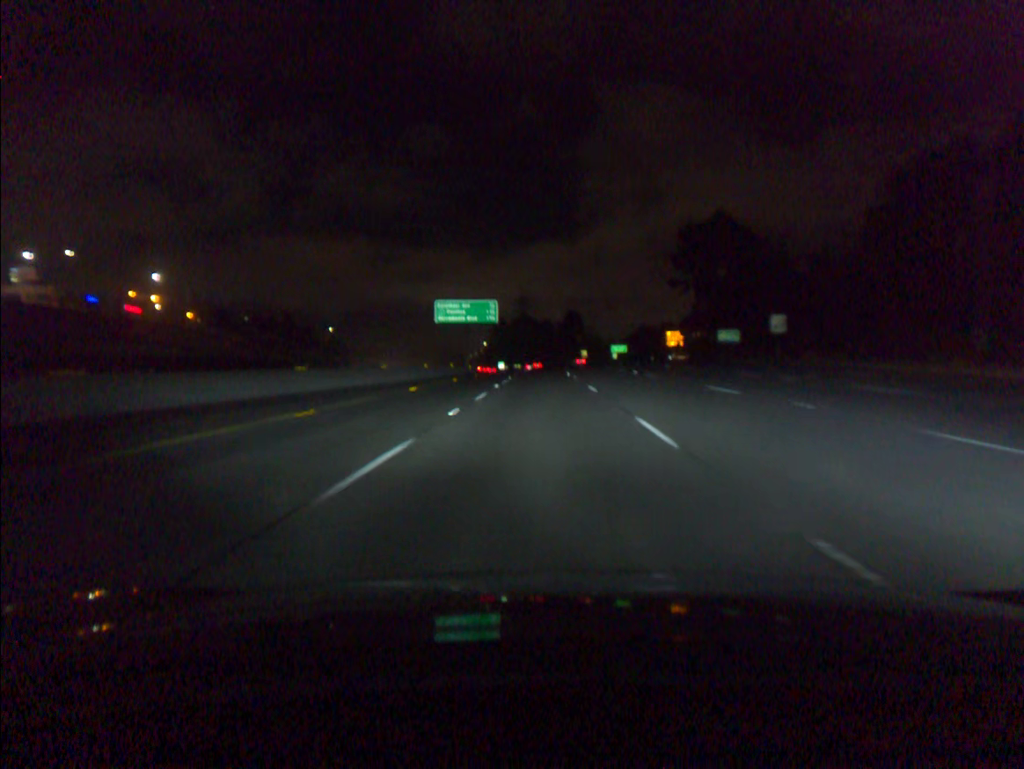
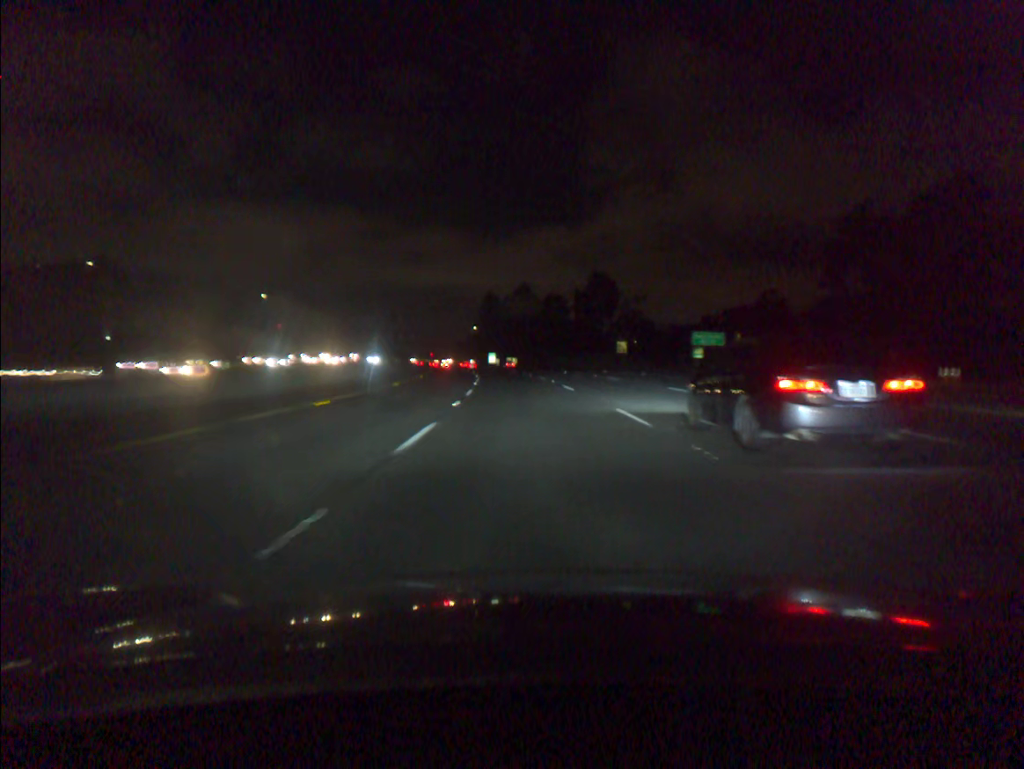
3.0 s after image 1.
(+0.4, +84.3) m; 0°
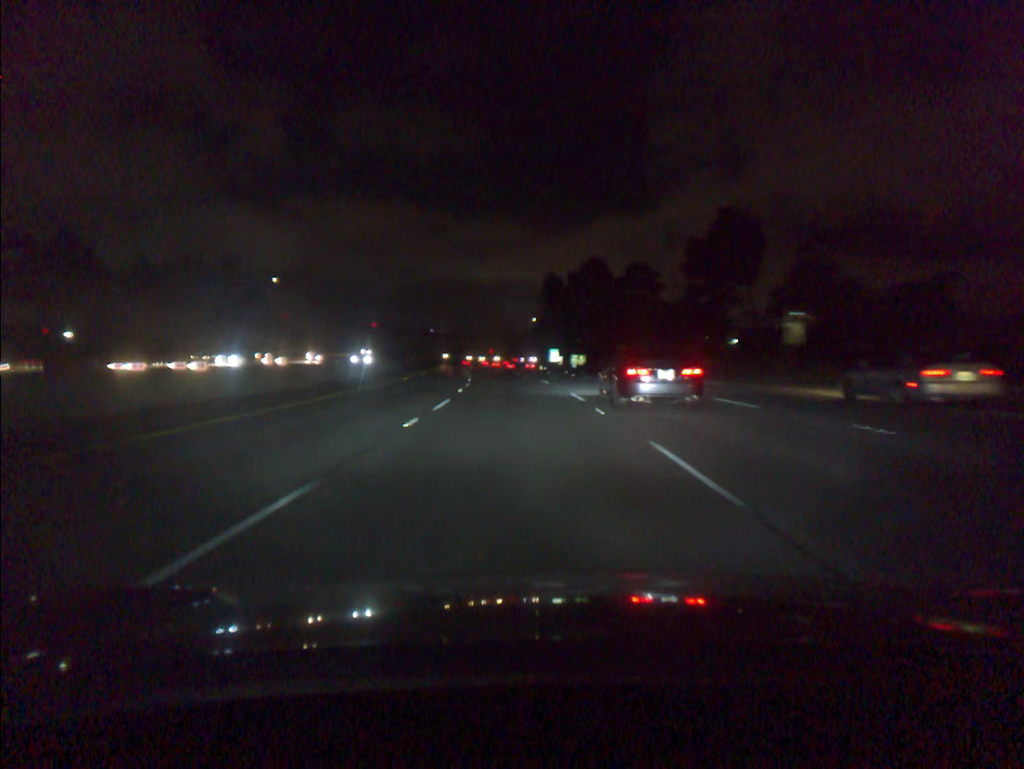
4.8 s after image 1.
(-1.9, +50.8) m; -5°
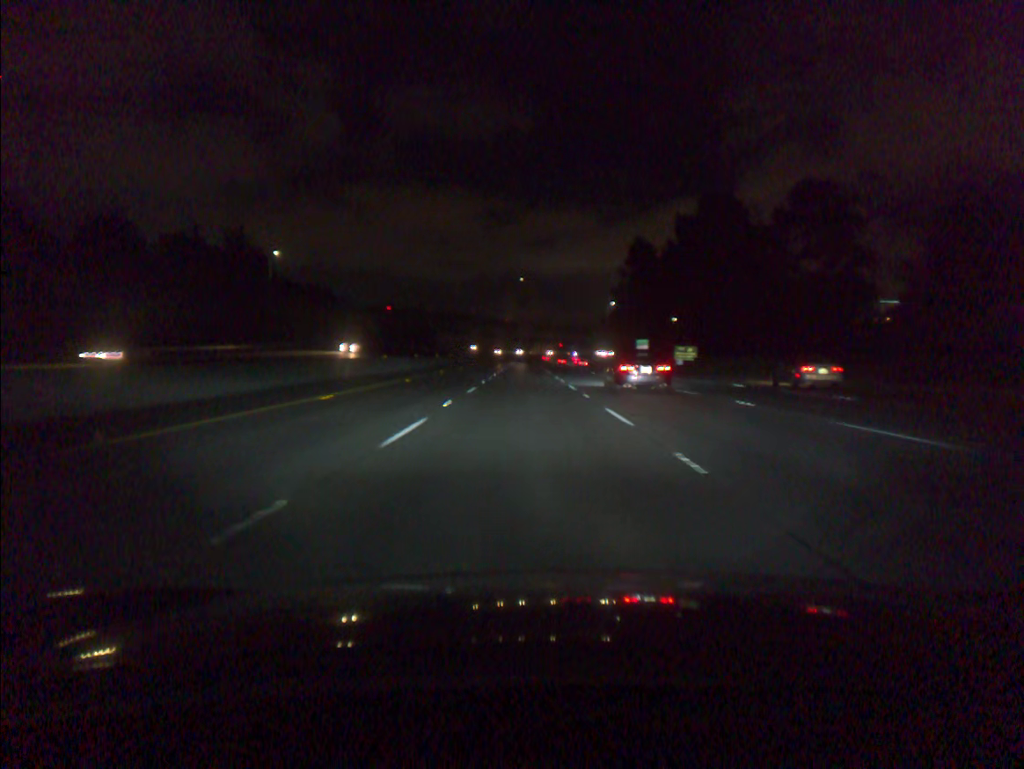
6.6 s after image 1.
(-2.4, +51.1) m; -5°
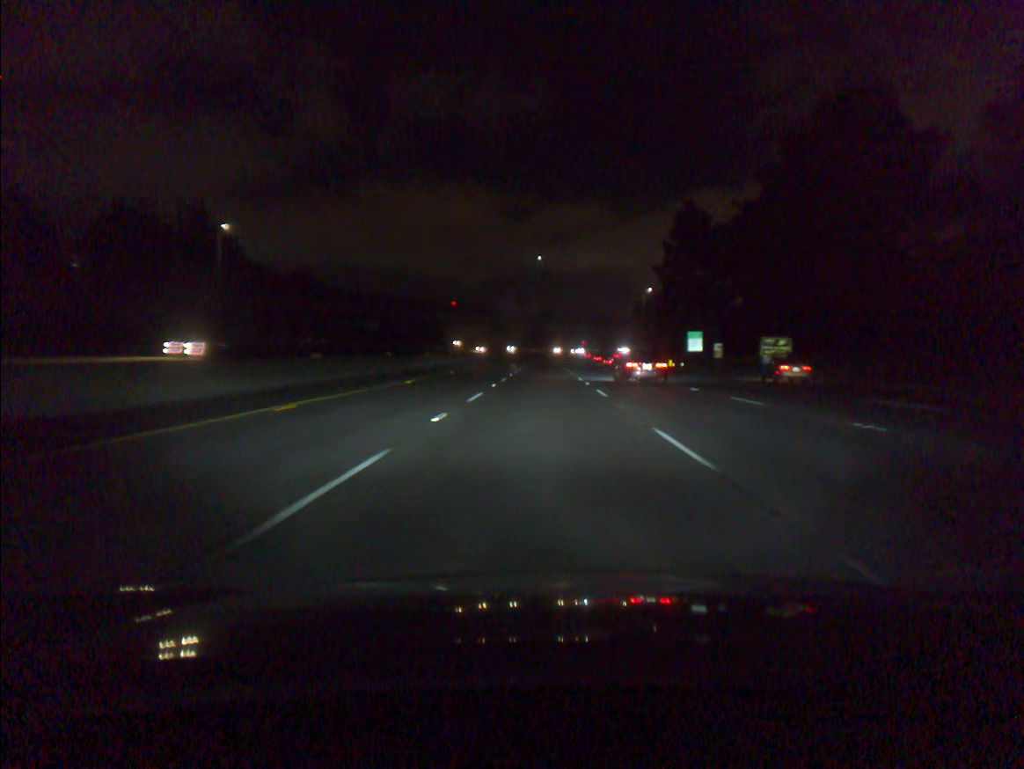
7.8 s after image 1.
(-0.5, +34.2) m; -1°
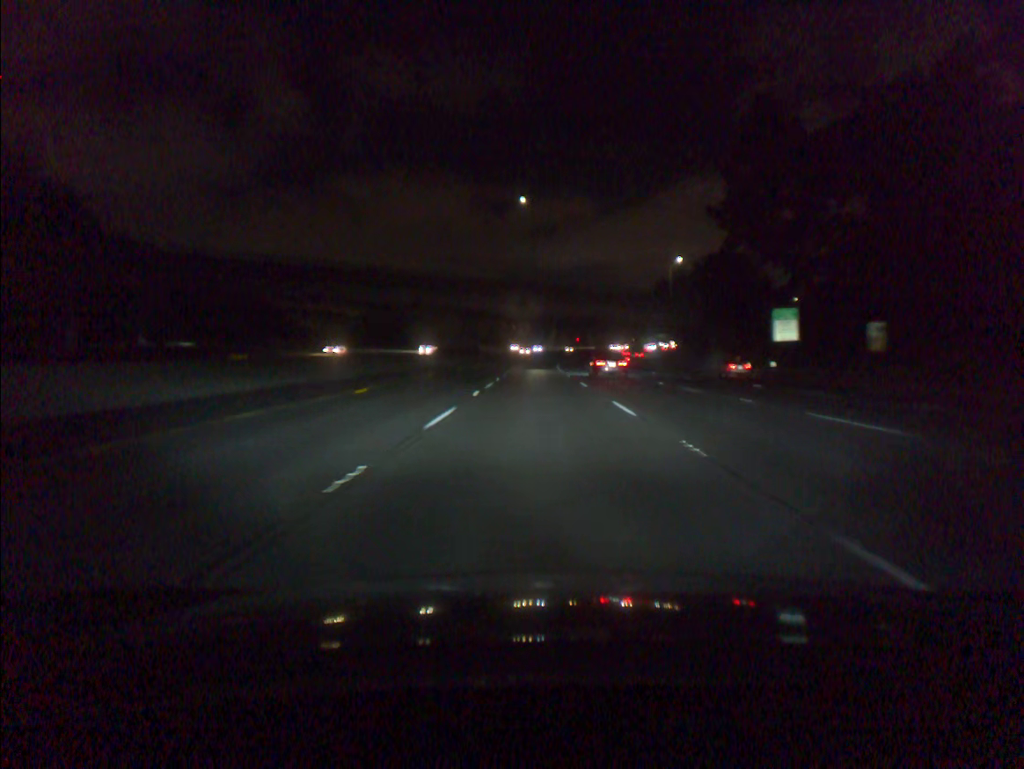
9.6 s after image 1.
(+0.2, +51.3) m; +1°
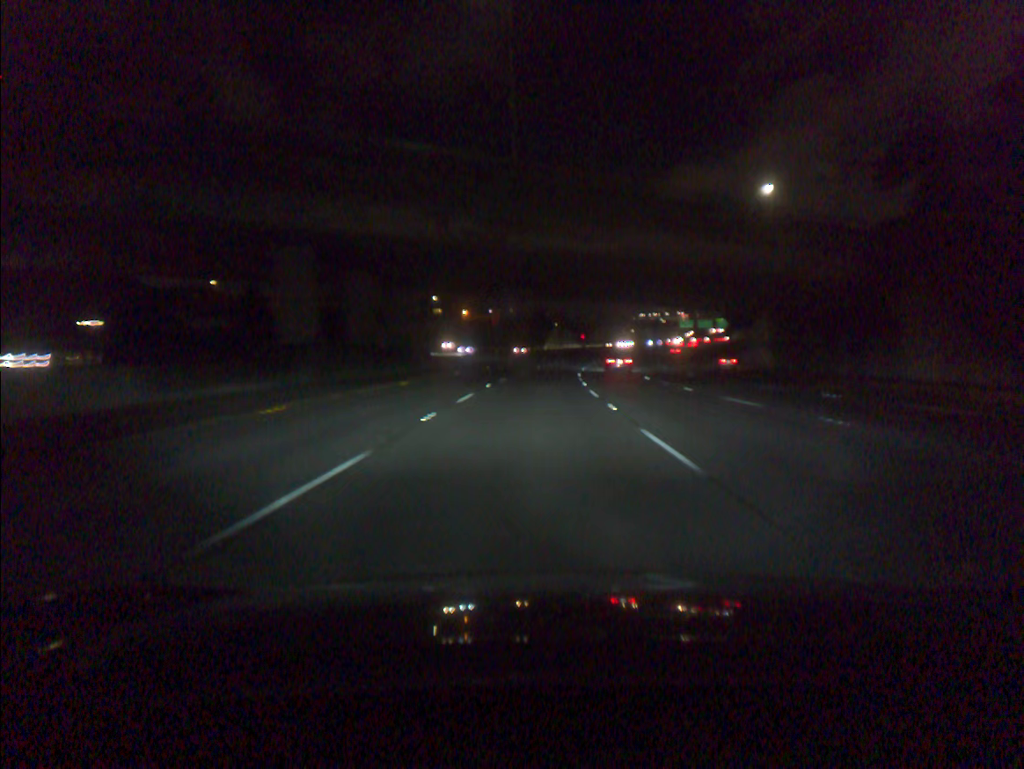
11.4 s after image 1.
(+0.1, +51.1) m; 0°
